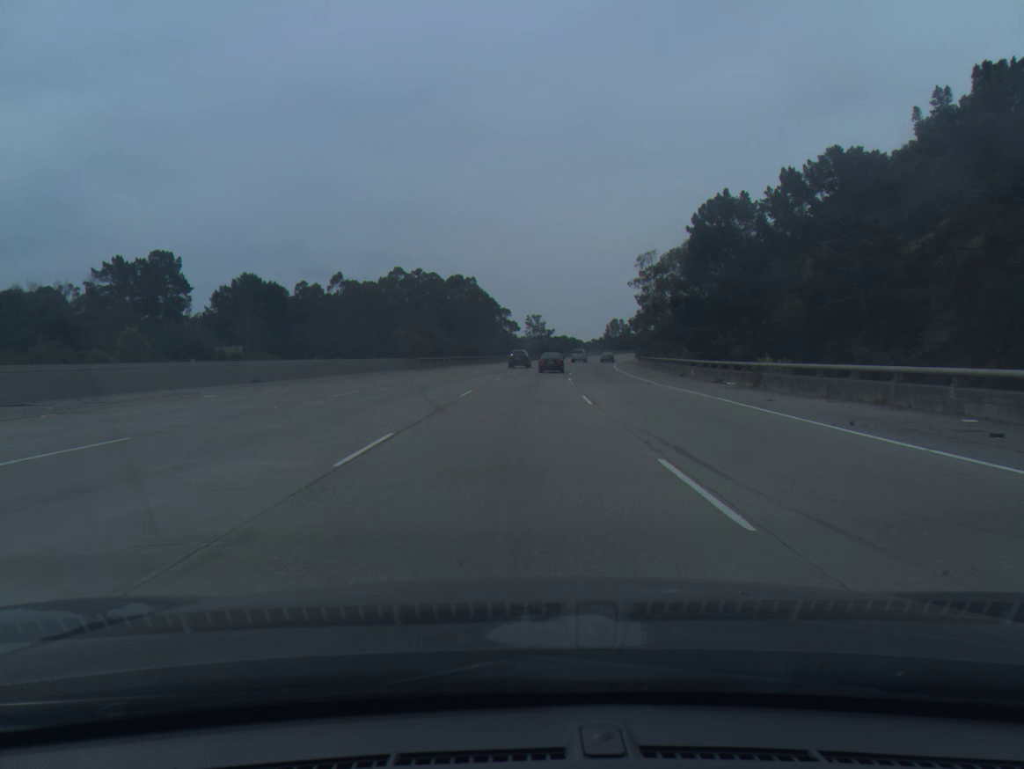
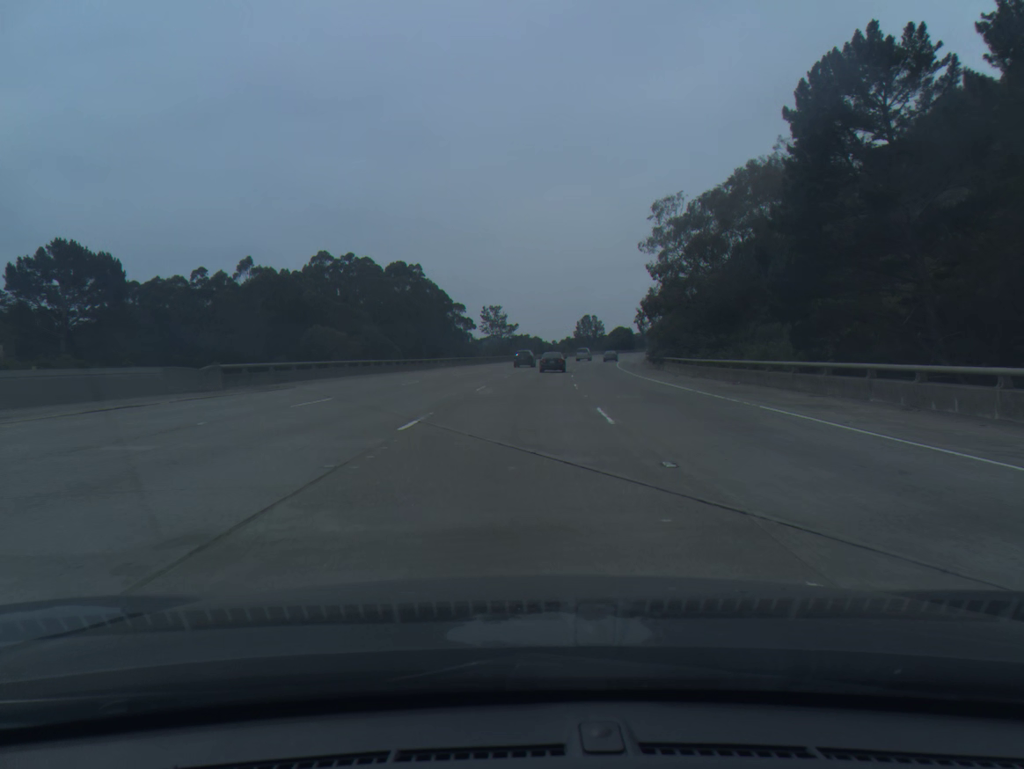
(+0.9, +38.7) m; +3°
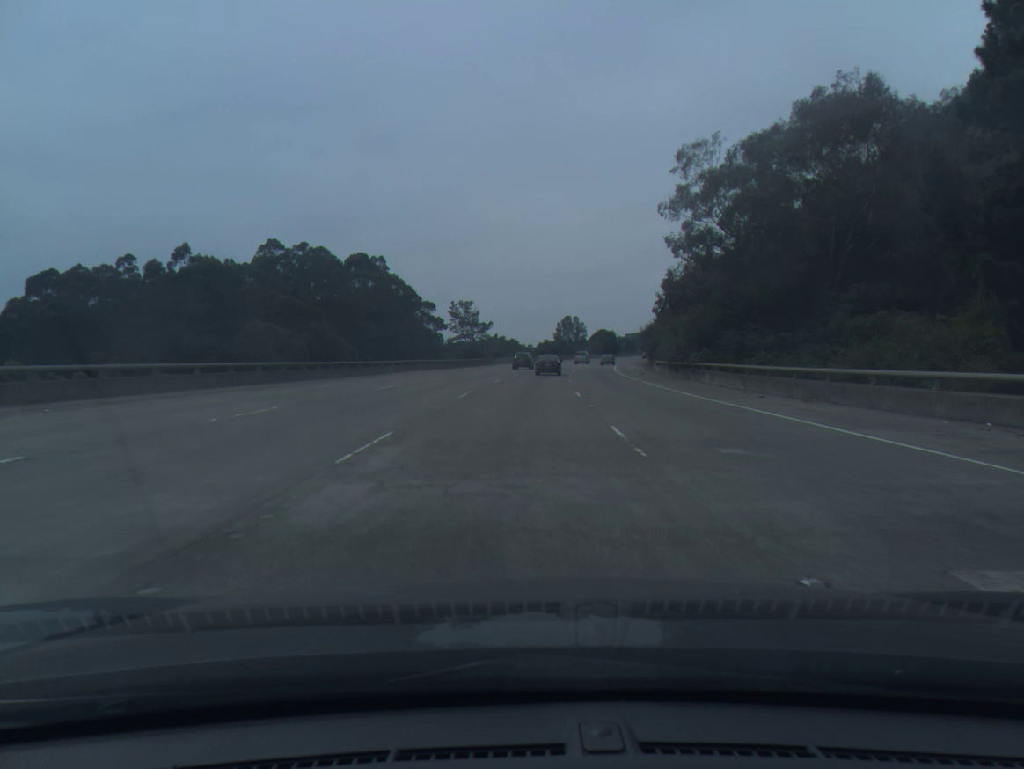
(+0.3, +19.1) m; +2°
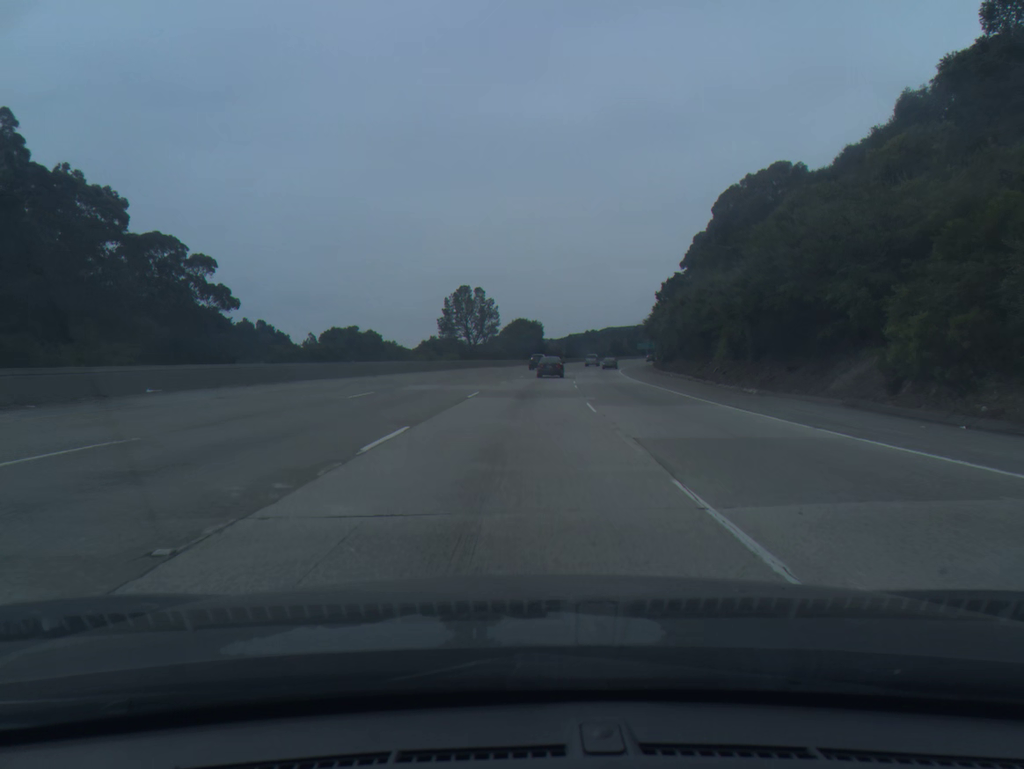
(+6.2, +93.7) m; +7°
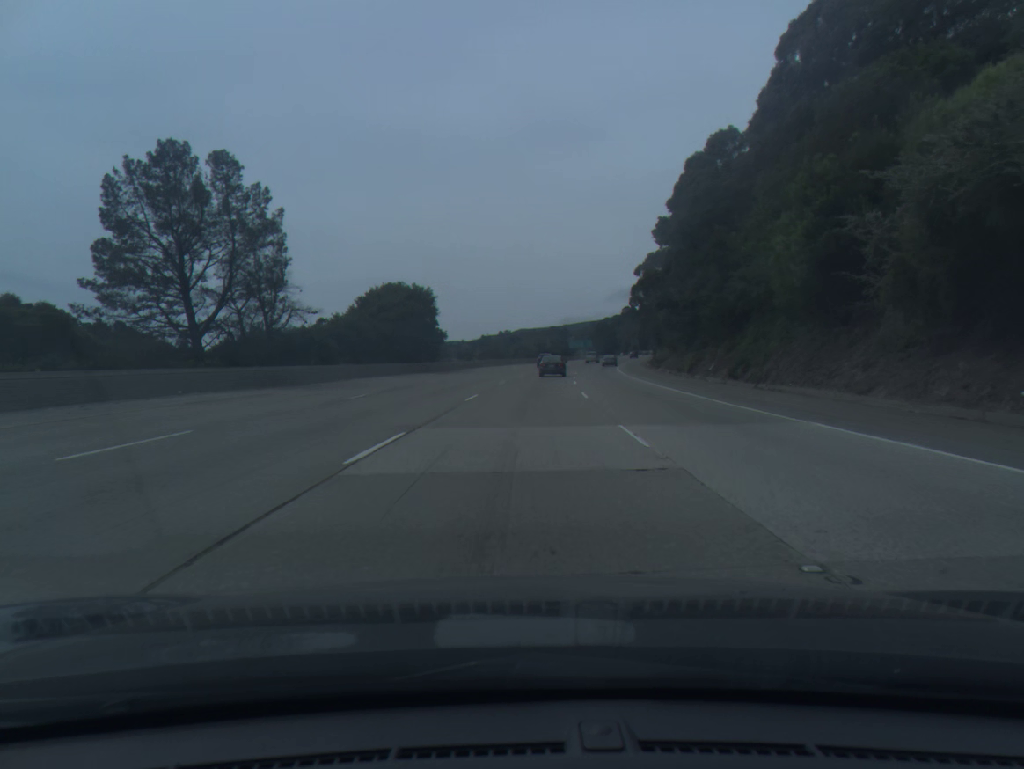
(+4.0, +73.3) m; +6°
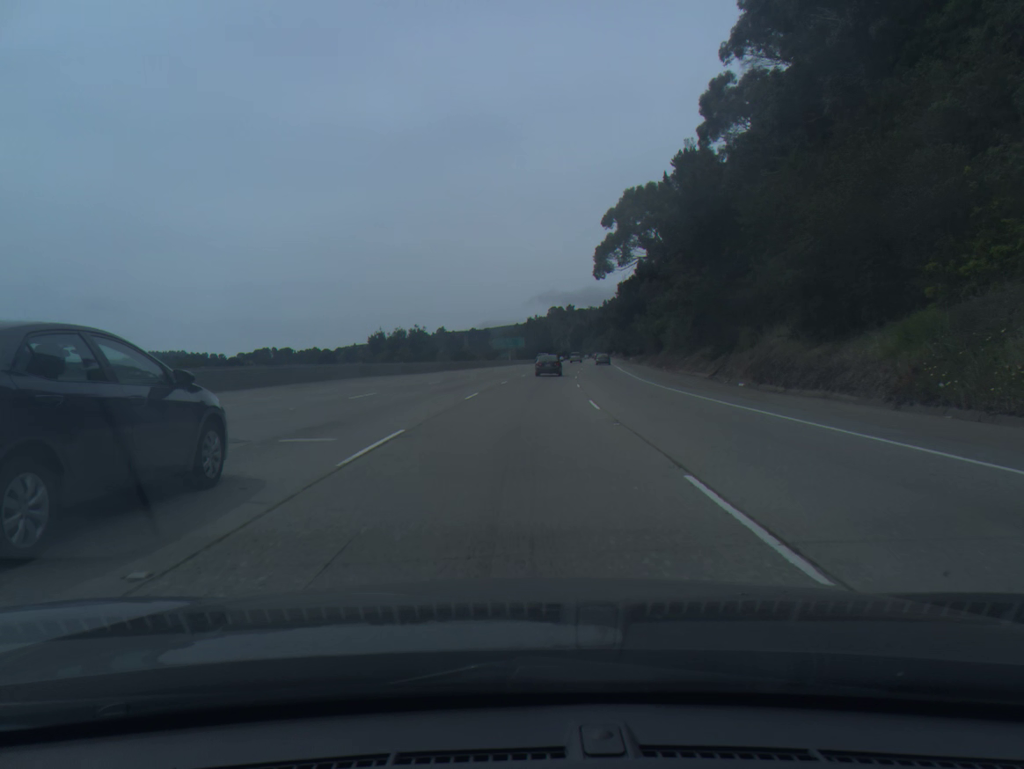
(+3.8, +72.2) m; +6°
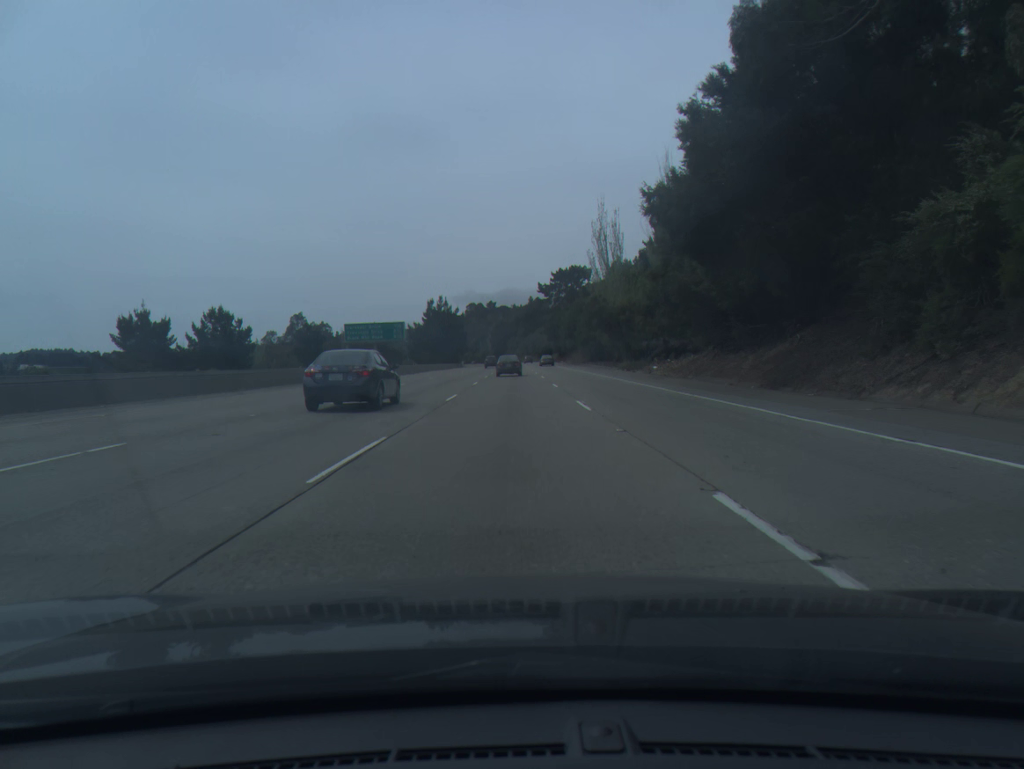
(+5.5, +89.0) m; +6°
